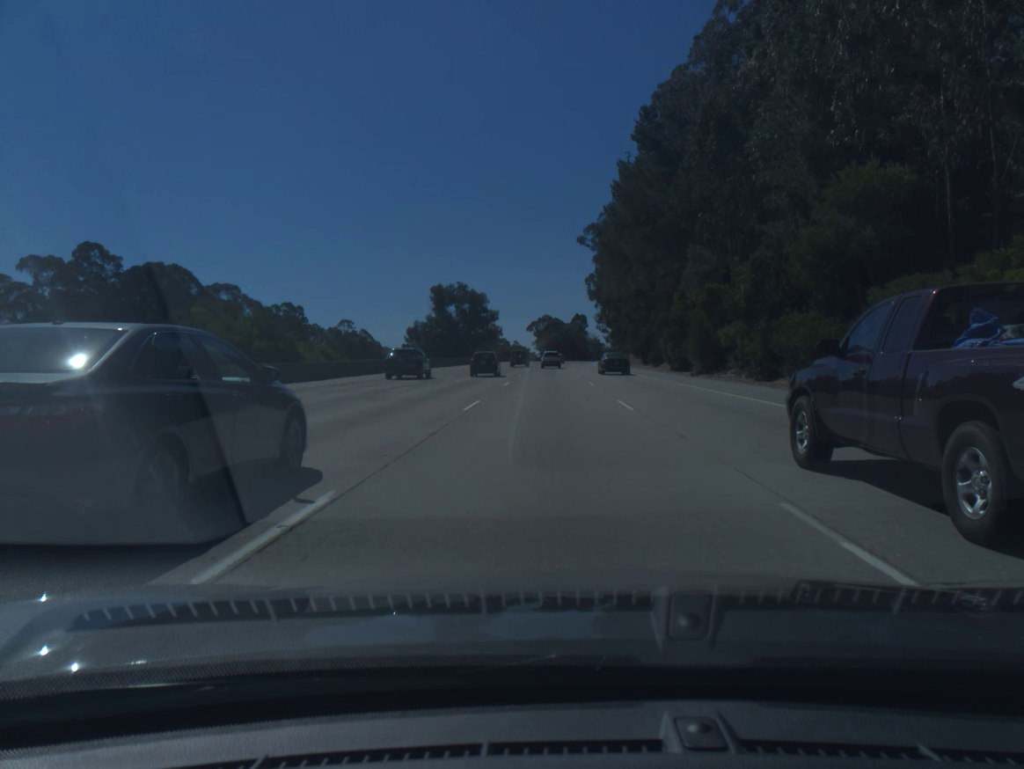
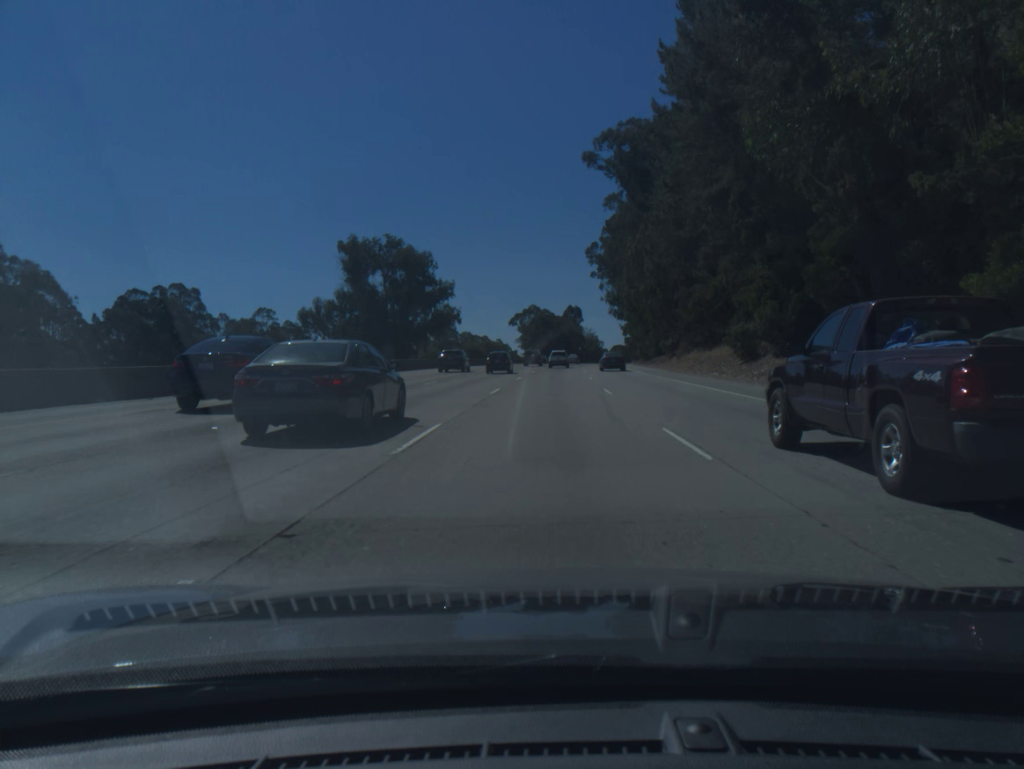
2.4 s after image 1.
(+0.3, +66.4) m; +1°
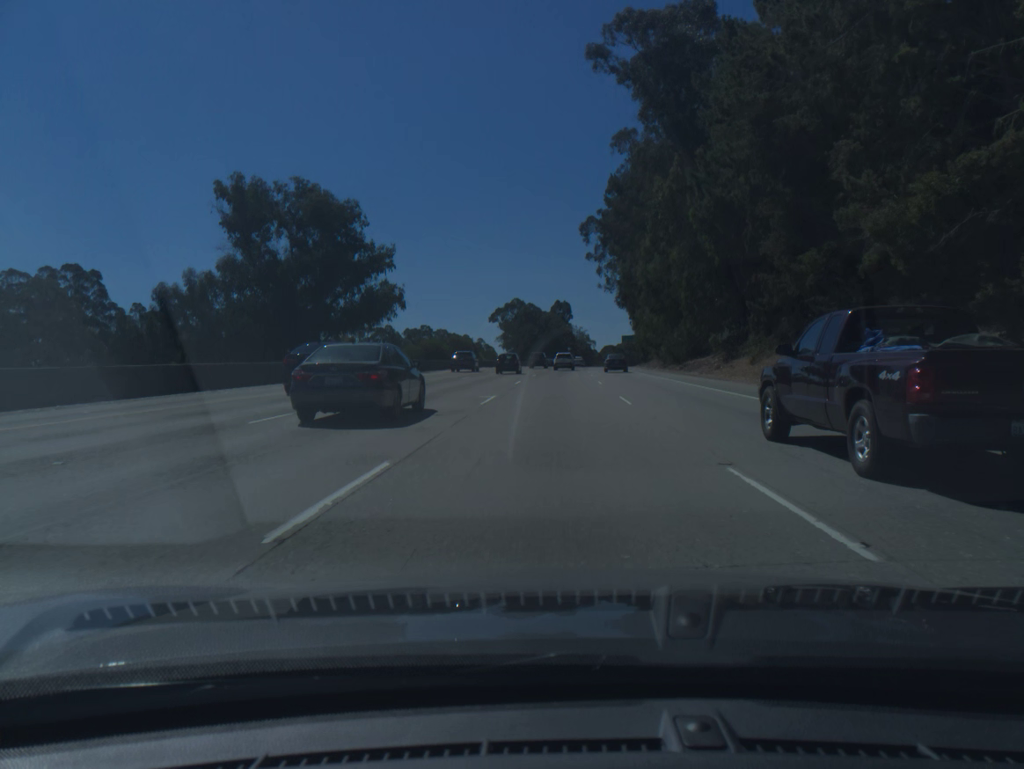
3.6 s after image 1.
(+0.3, +33.5) m; +1°
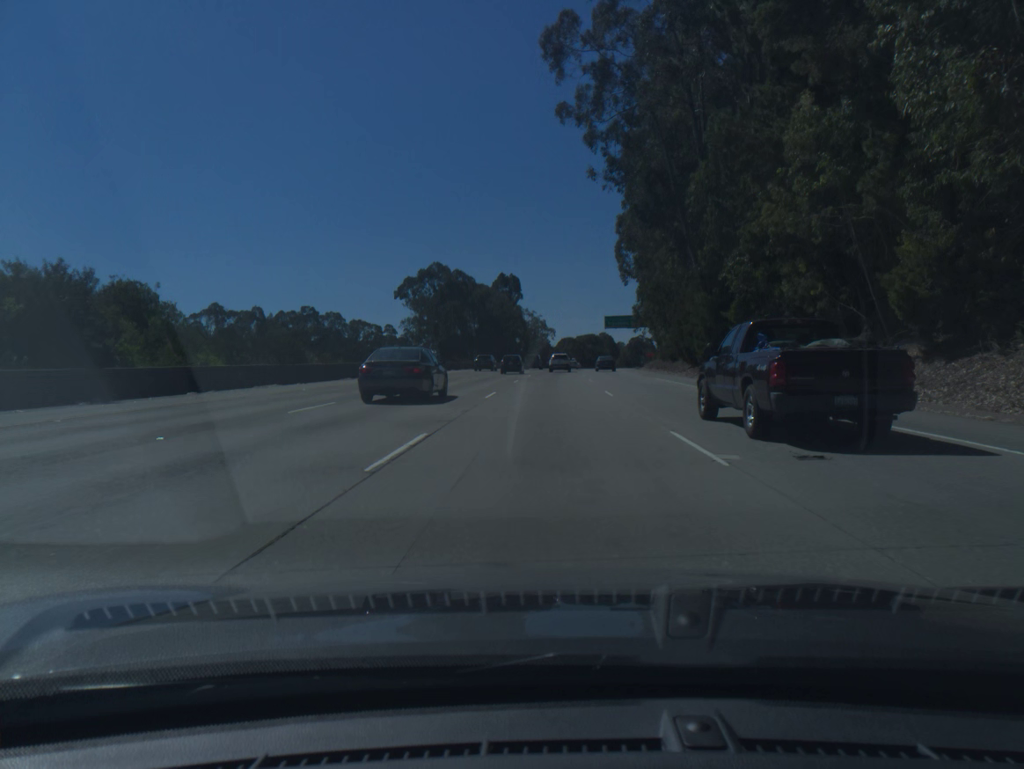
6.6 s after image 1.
(+2.7, +84.4) m; +4°
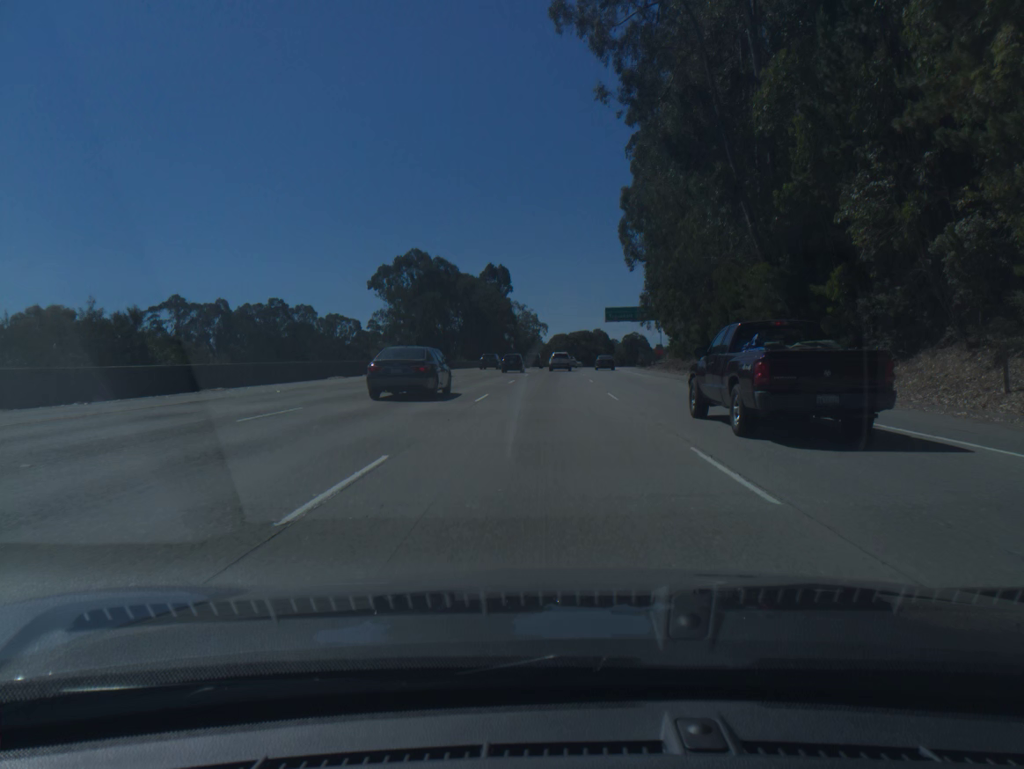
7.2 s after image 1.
(+0.1, +17.0) m; +1°
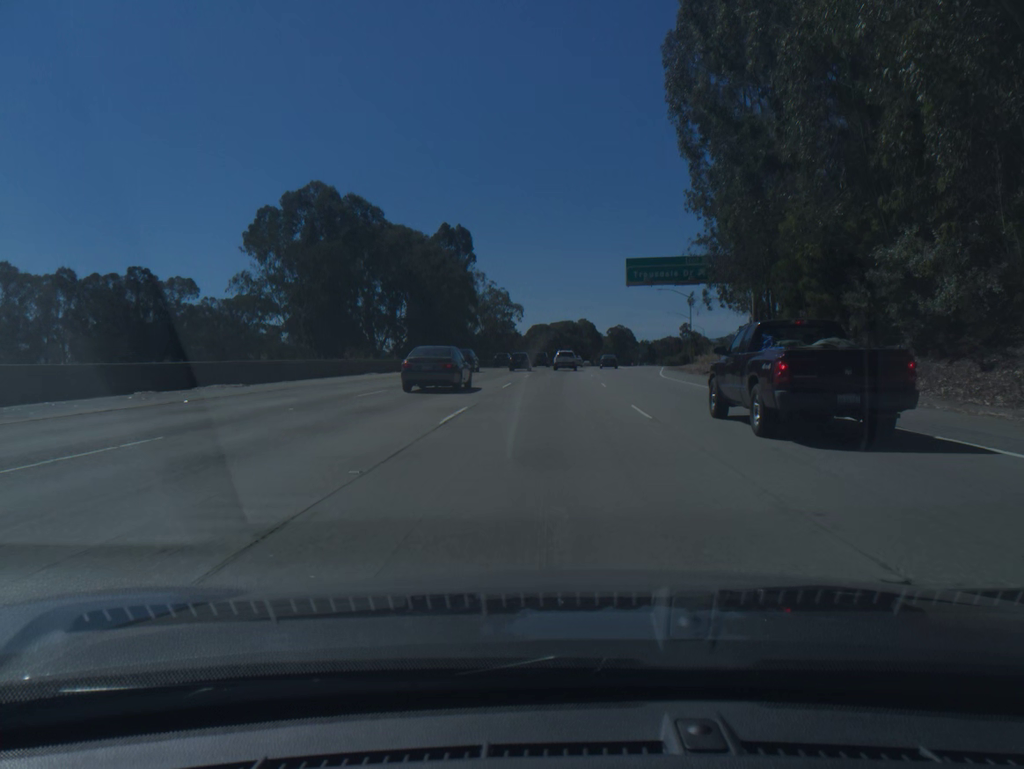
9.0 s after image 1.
(+0.7, +50.4) m; +1°
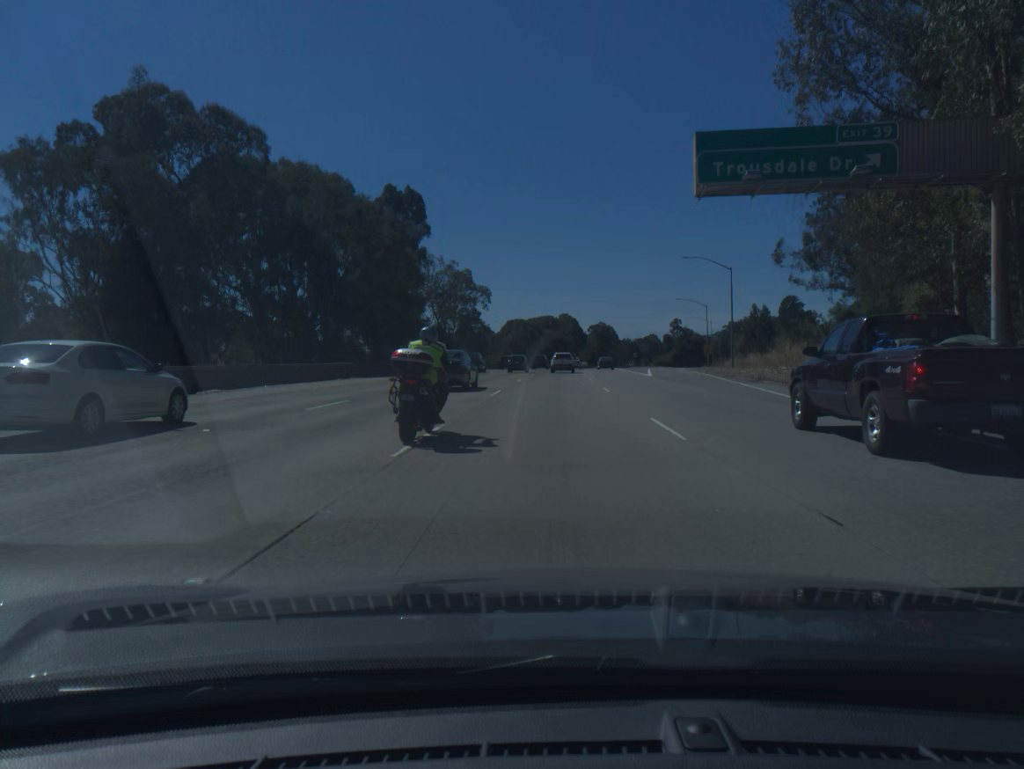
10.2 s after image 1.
(+0.4, +33.1) m; +2°
